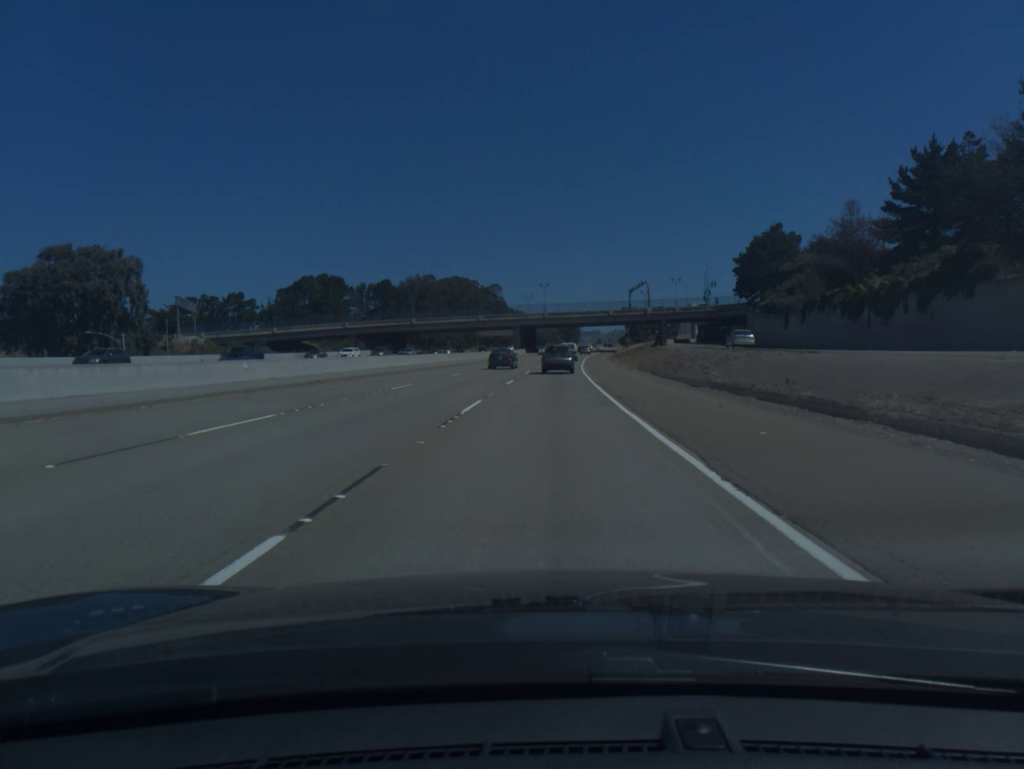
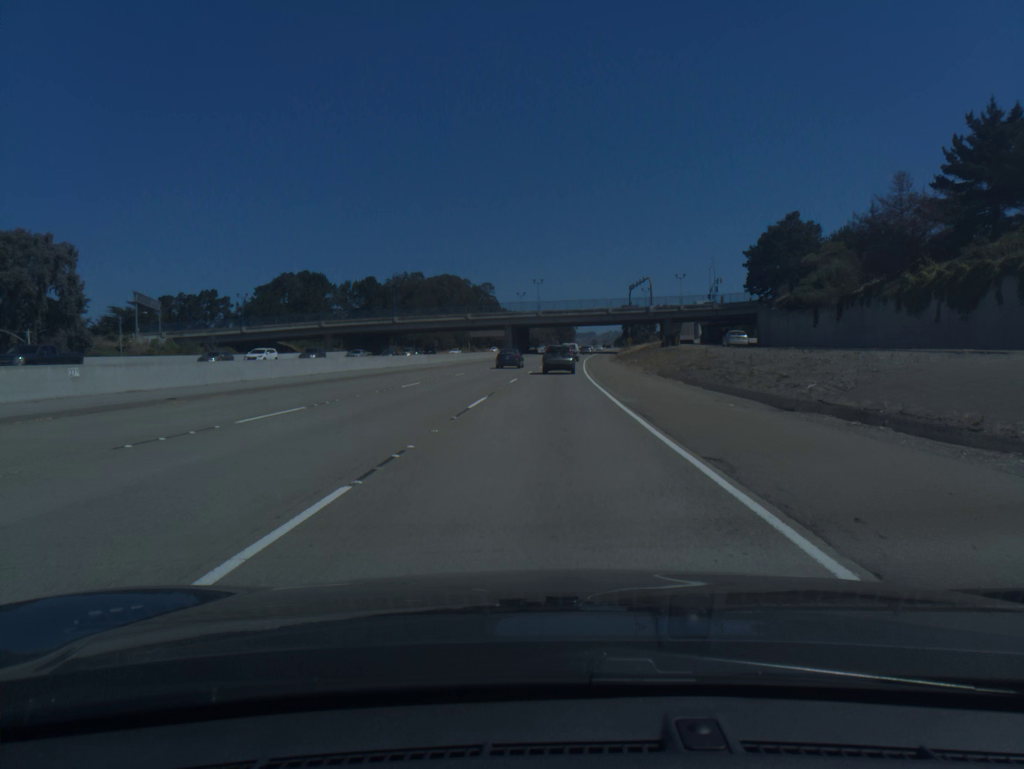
(0.0, +12.9) m; 0°
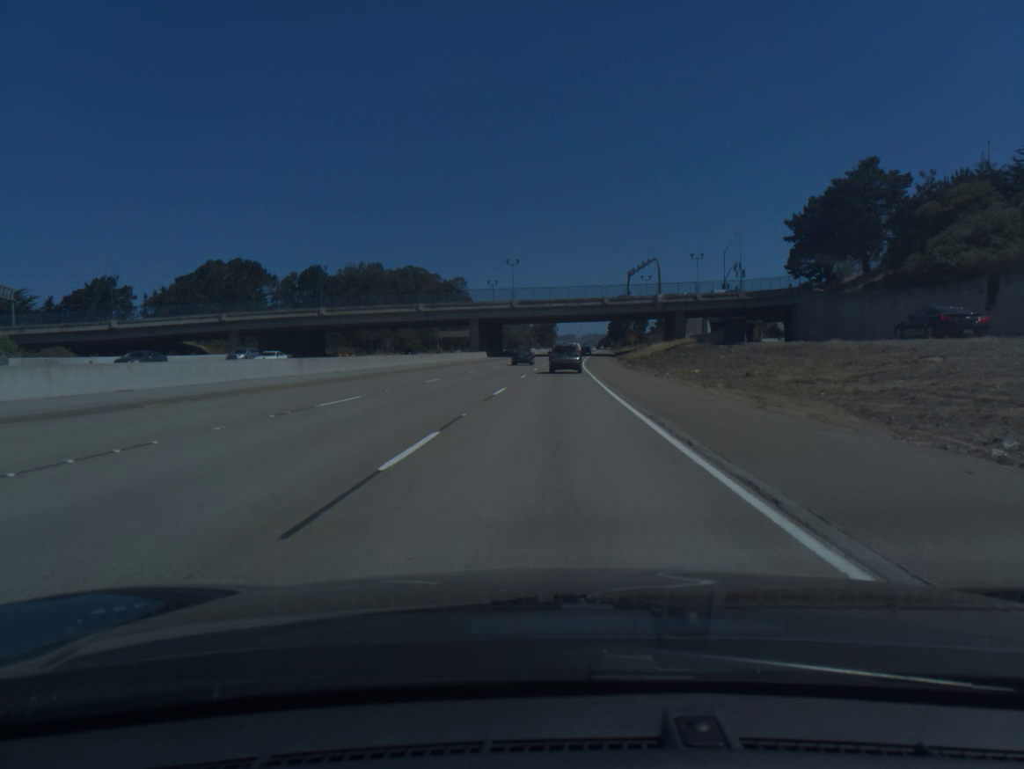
(+0.4, +38.4) m; +1°
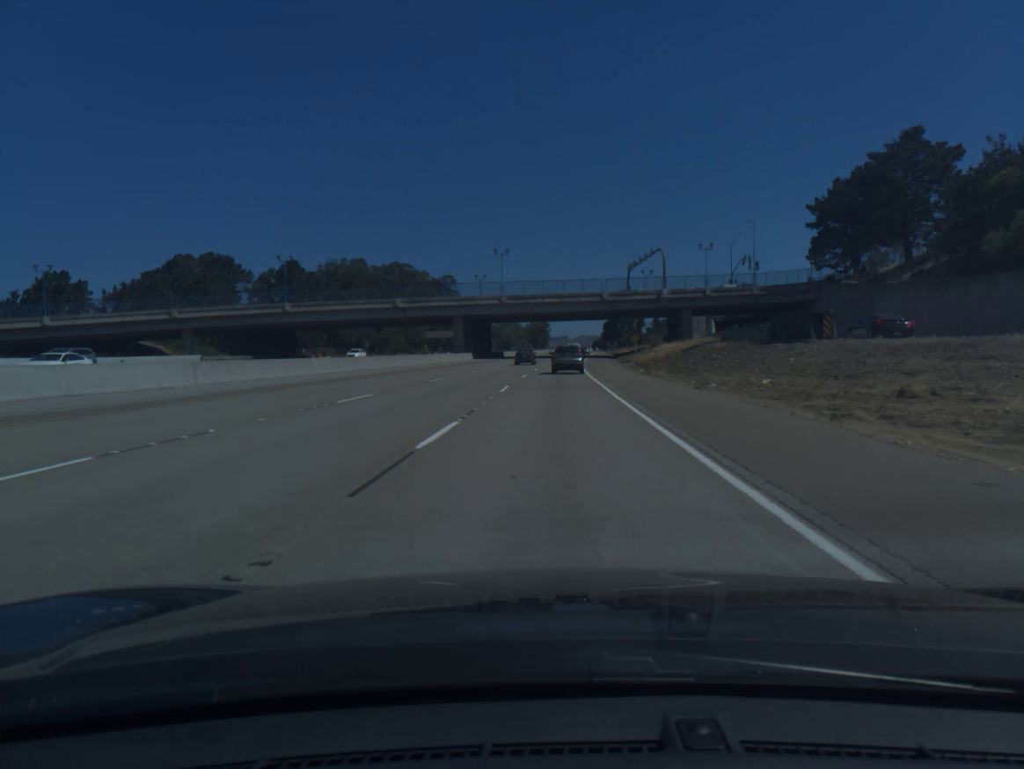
(+0.1, +12.7) m; +1°
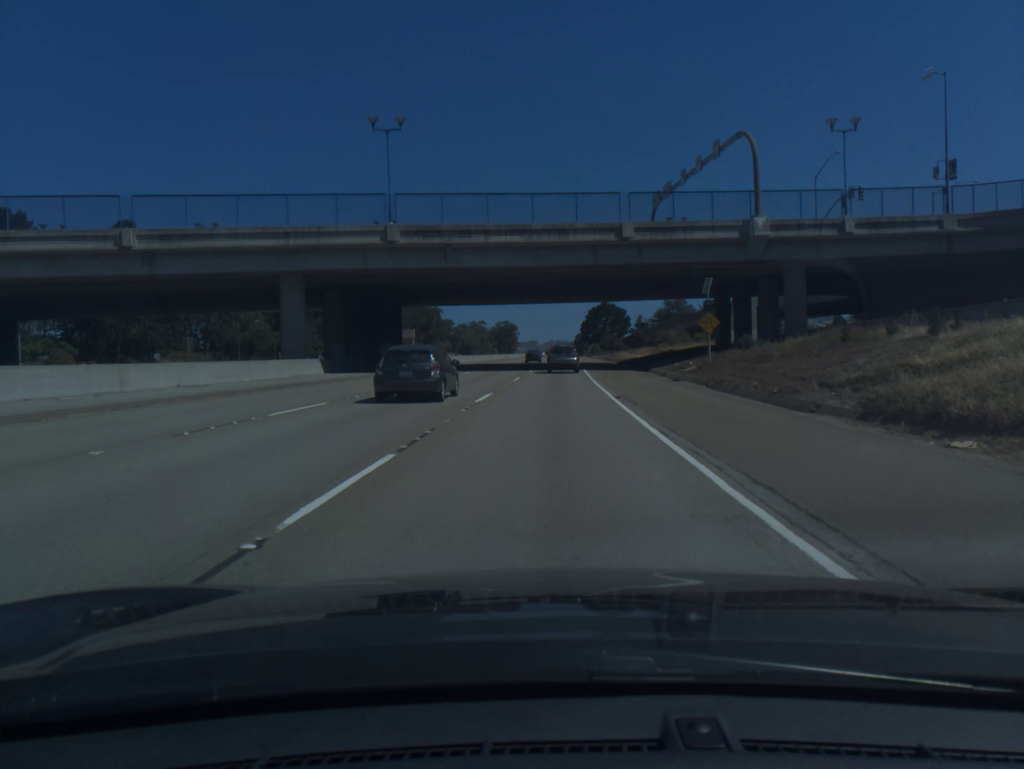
(+1.4, +62.8) m; +2°
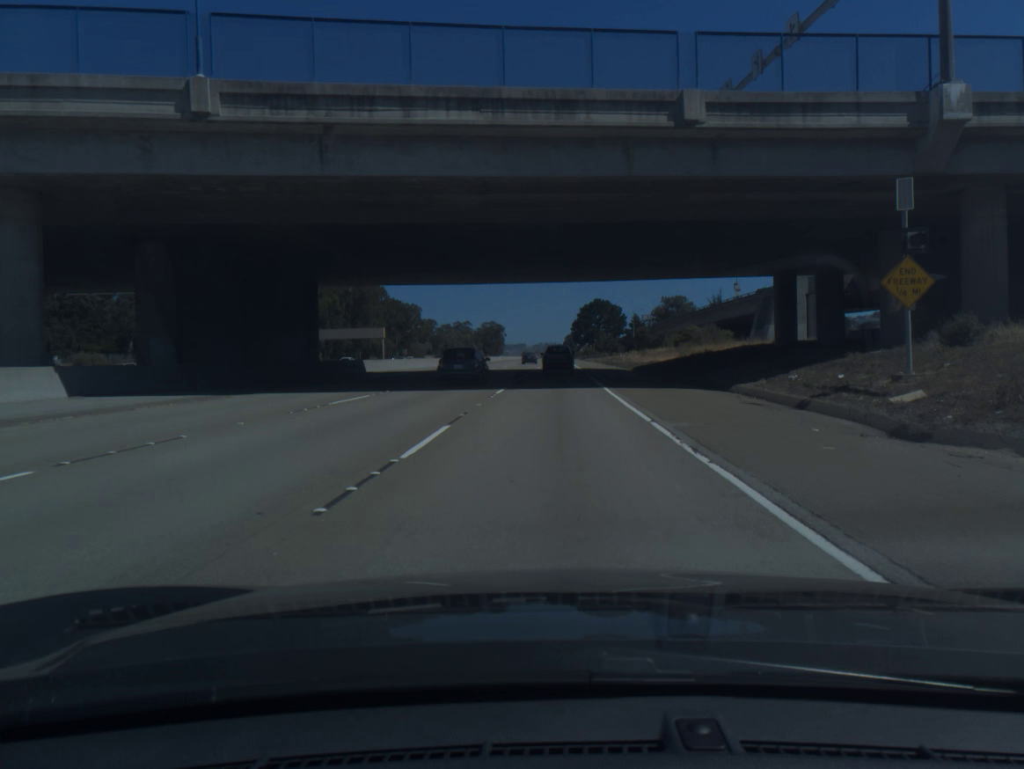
(+0.2, +25.0) m; +1°
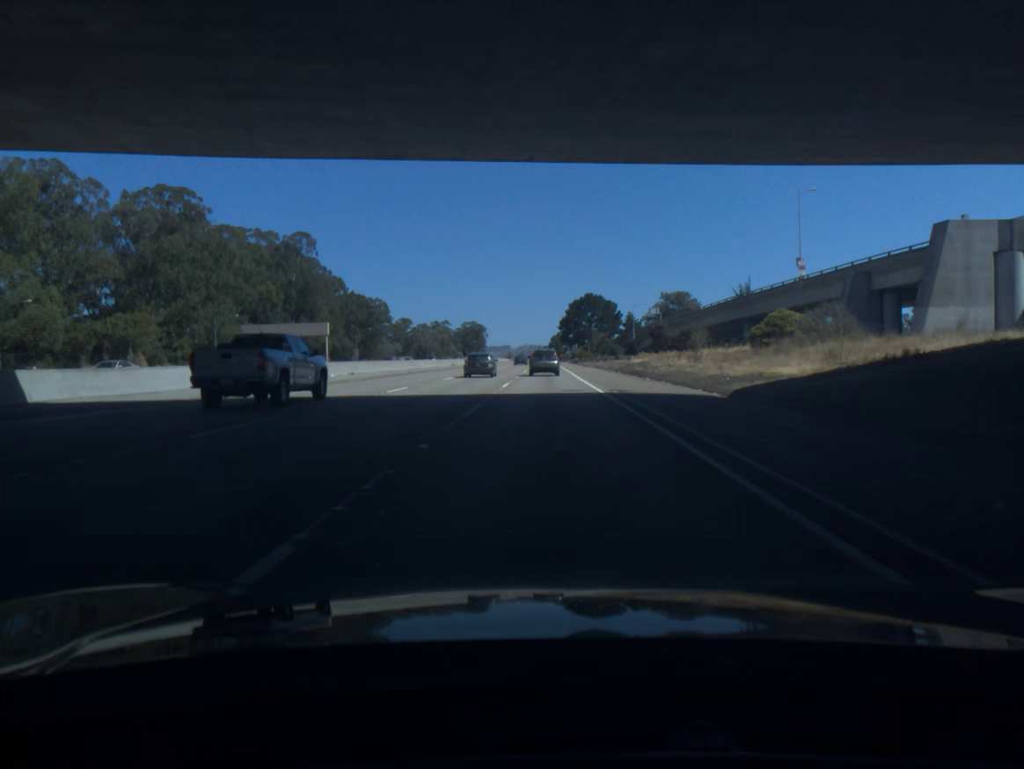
(+0.4, +37.2) m; +1°
